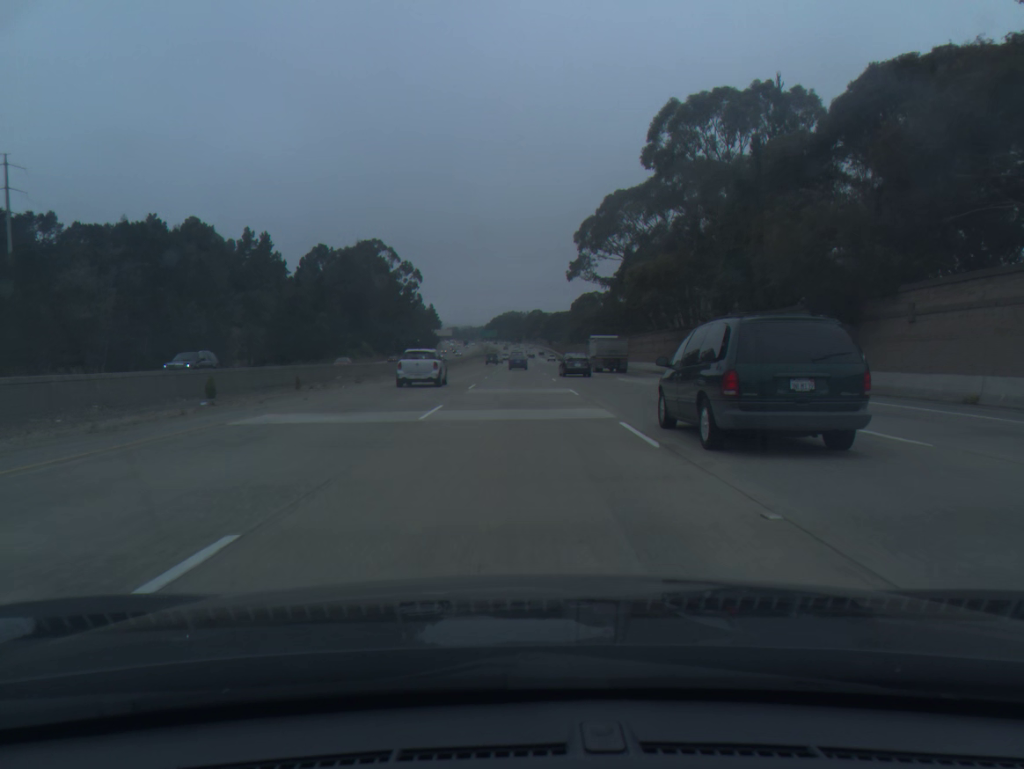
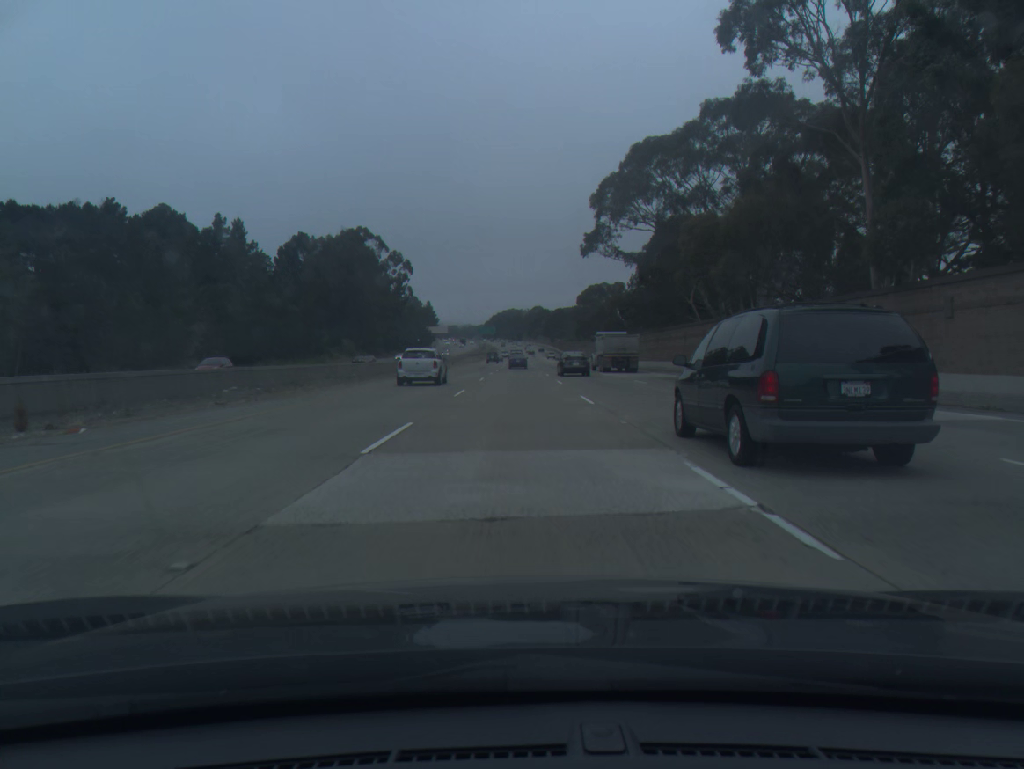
(0.0, +20.5) m; 0°
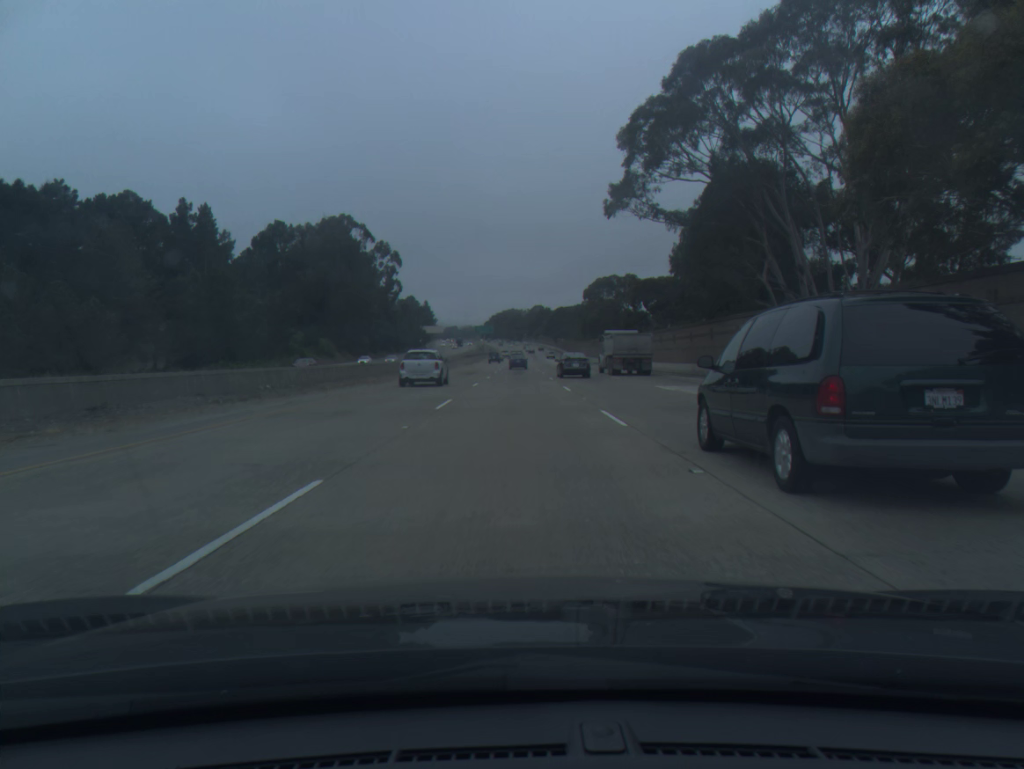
(0.0, +20.5) m; 0°
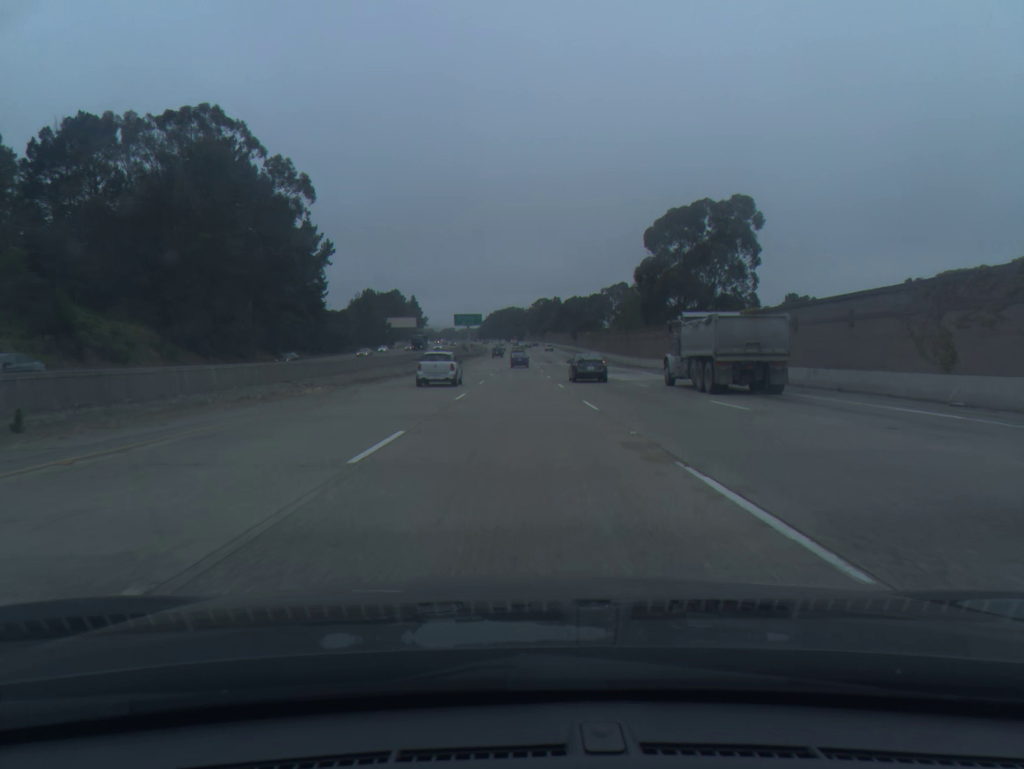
(-0.1, +82.5) m; 0°
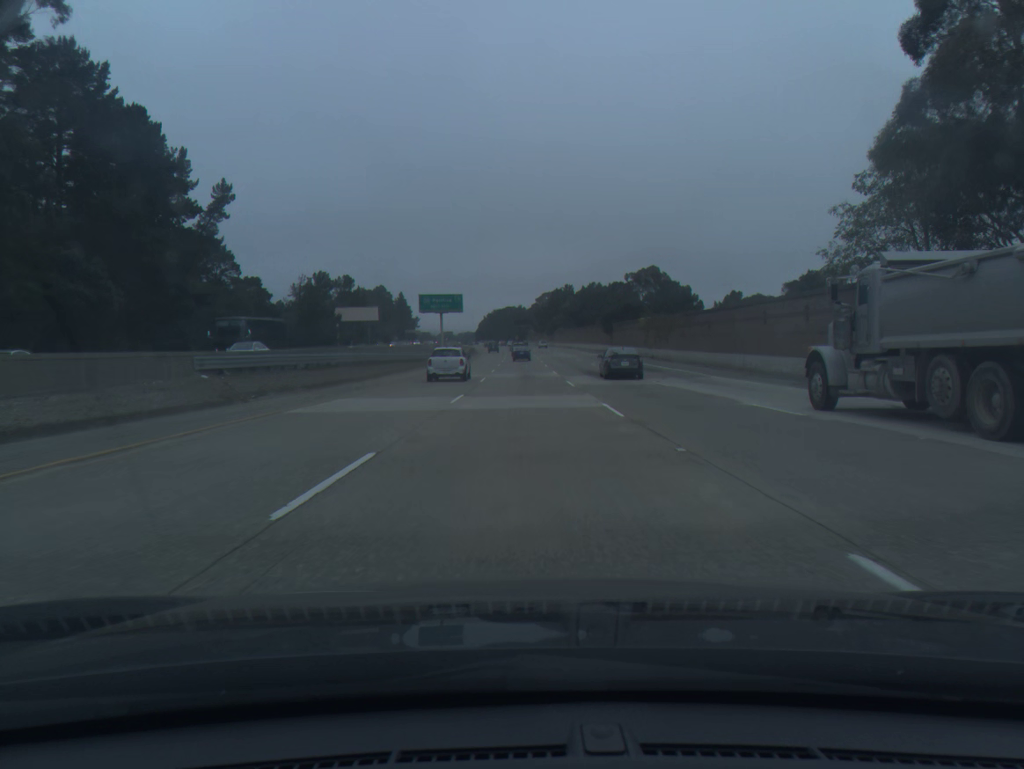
(-0.2, +61.7) m; 0°
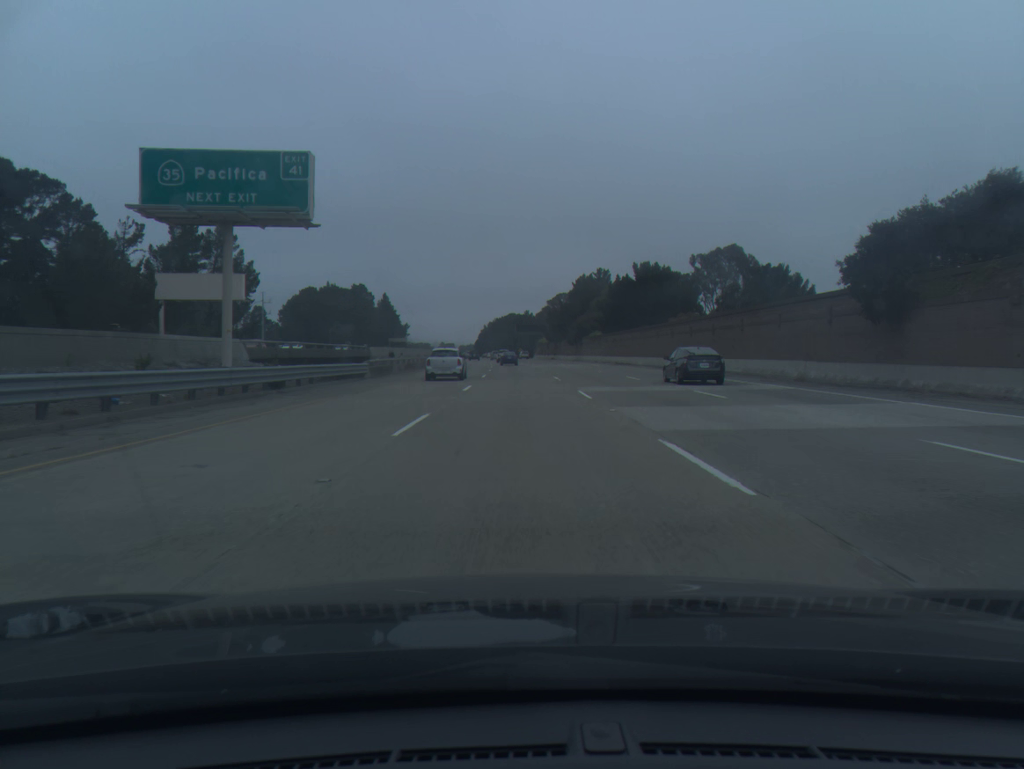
(+0.2, +81.7) m; 0°
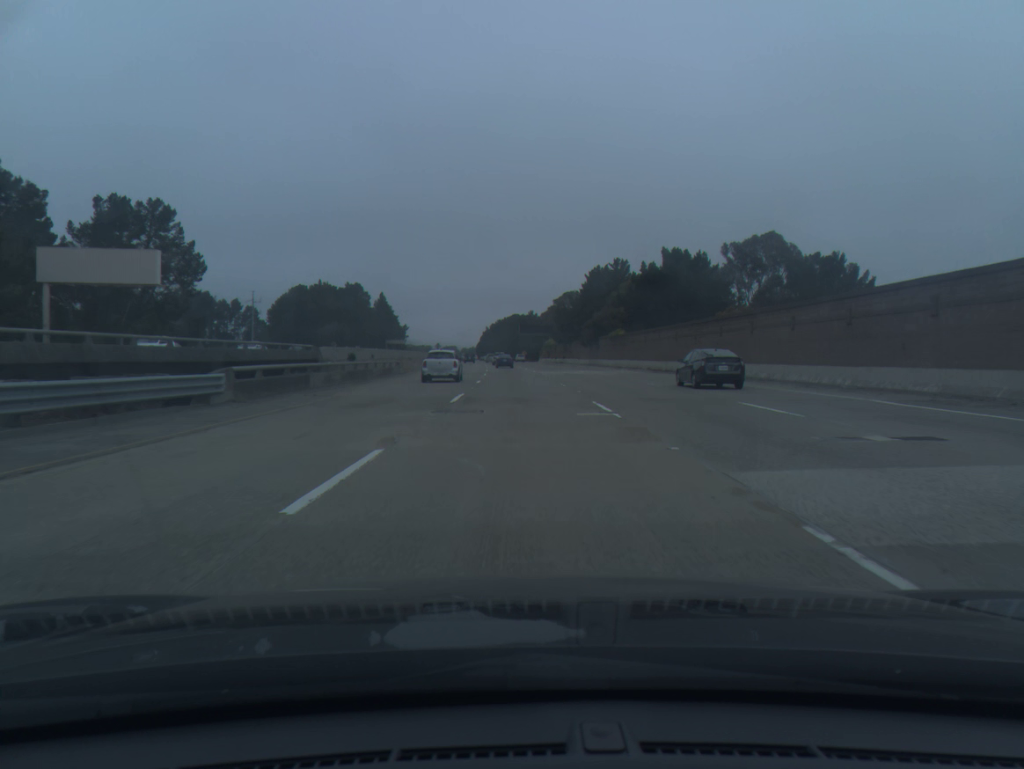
(0.0, +20.4) m; 0°
